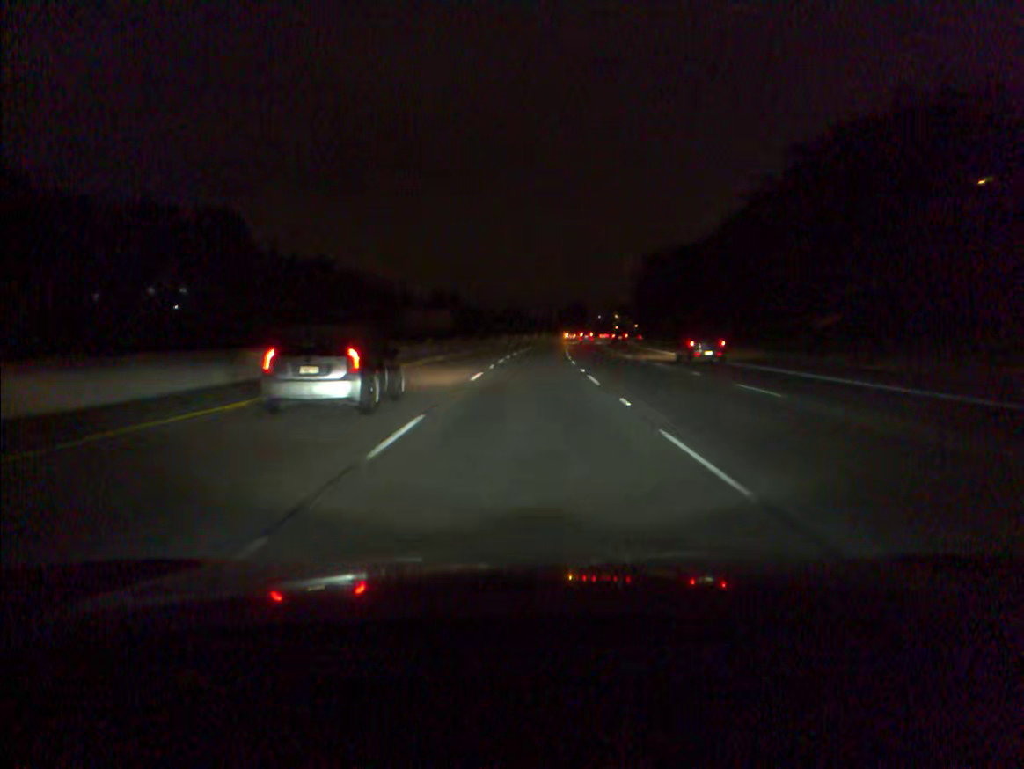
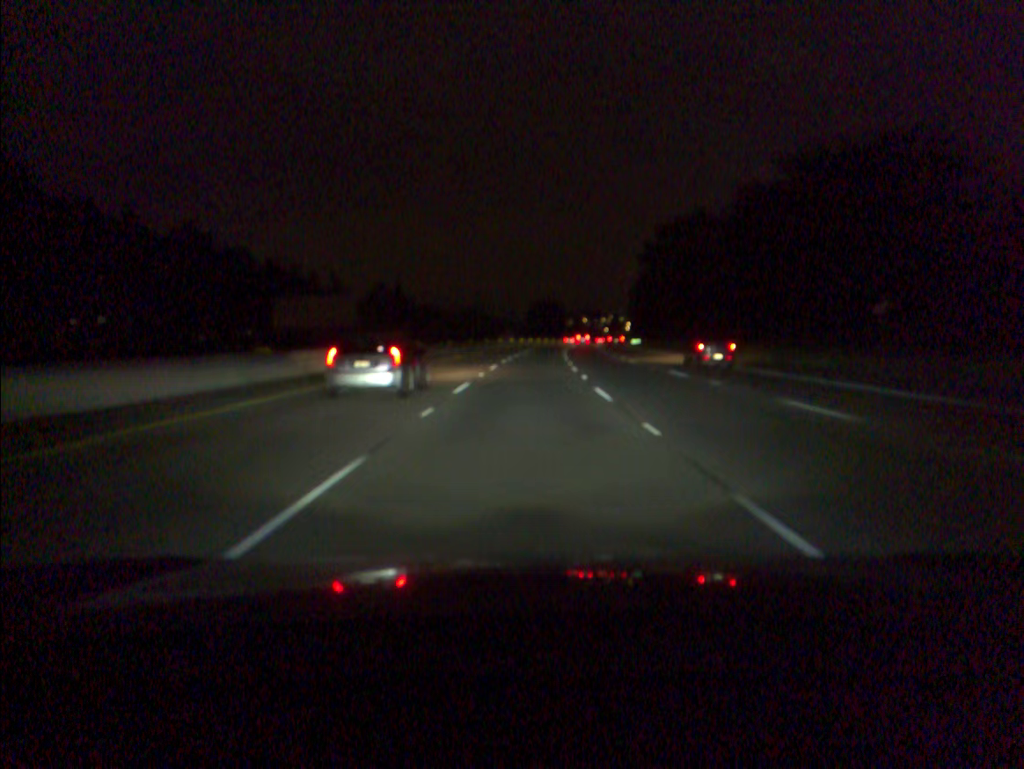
(+1.0, +48.3) m; +2°
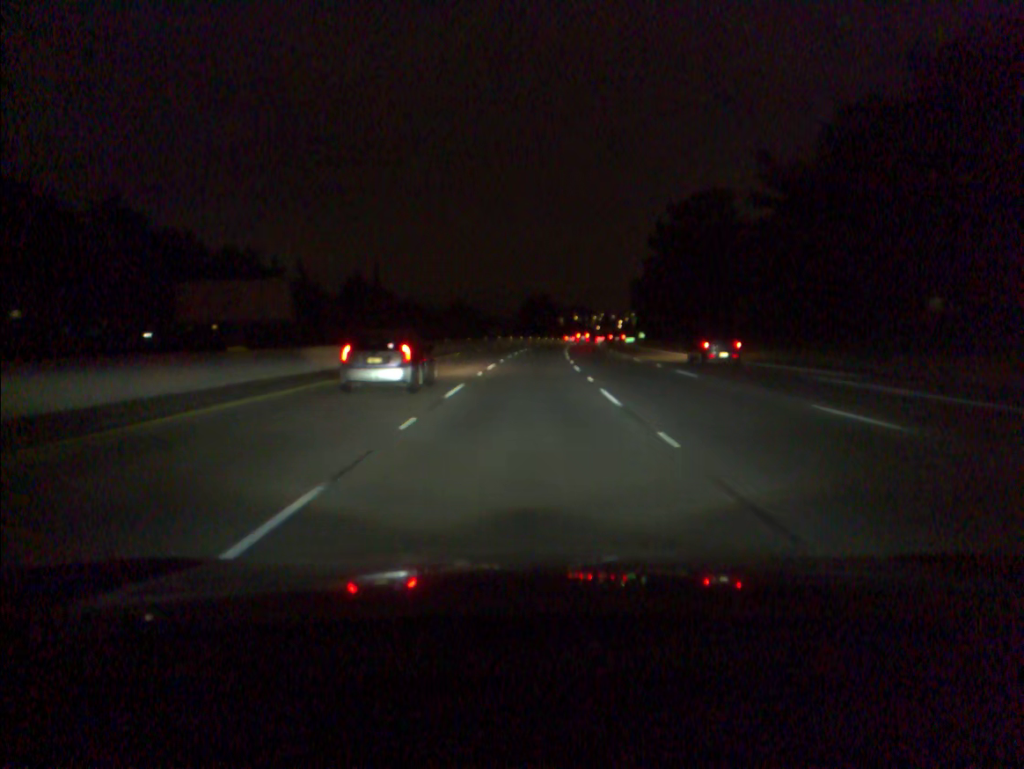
(+0.1, +16.3) m; +1°
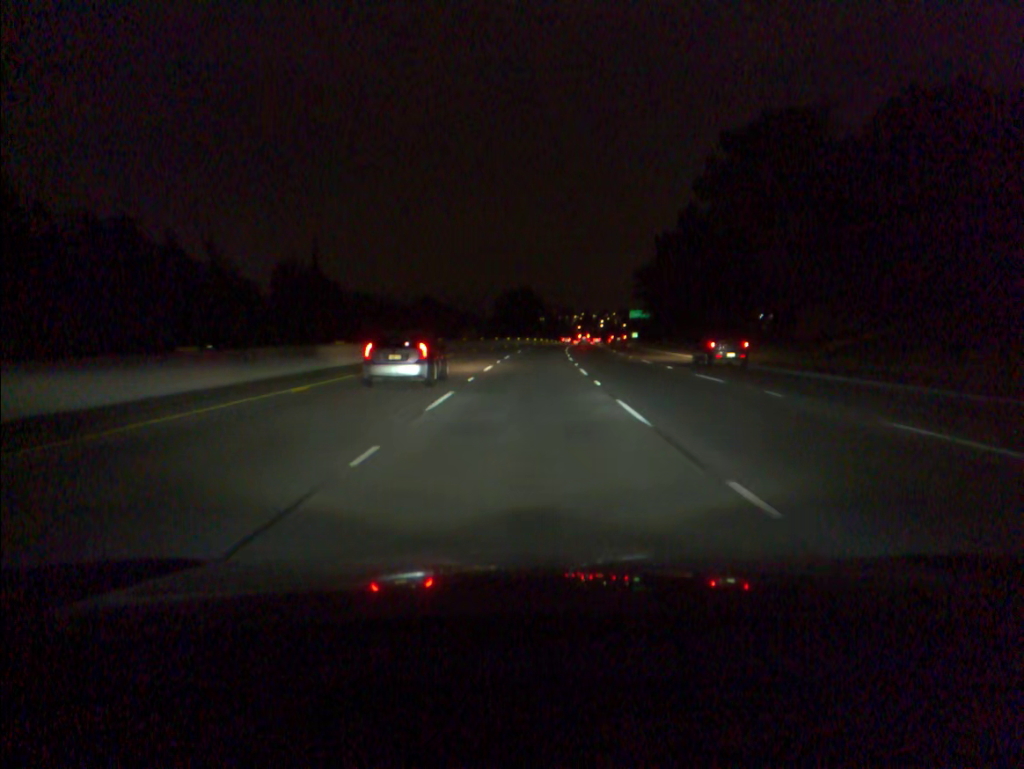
(+0.4, +32.5) m; +1°
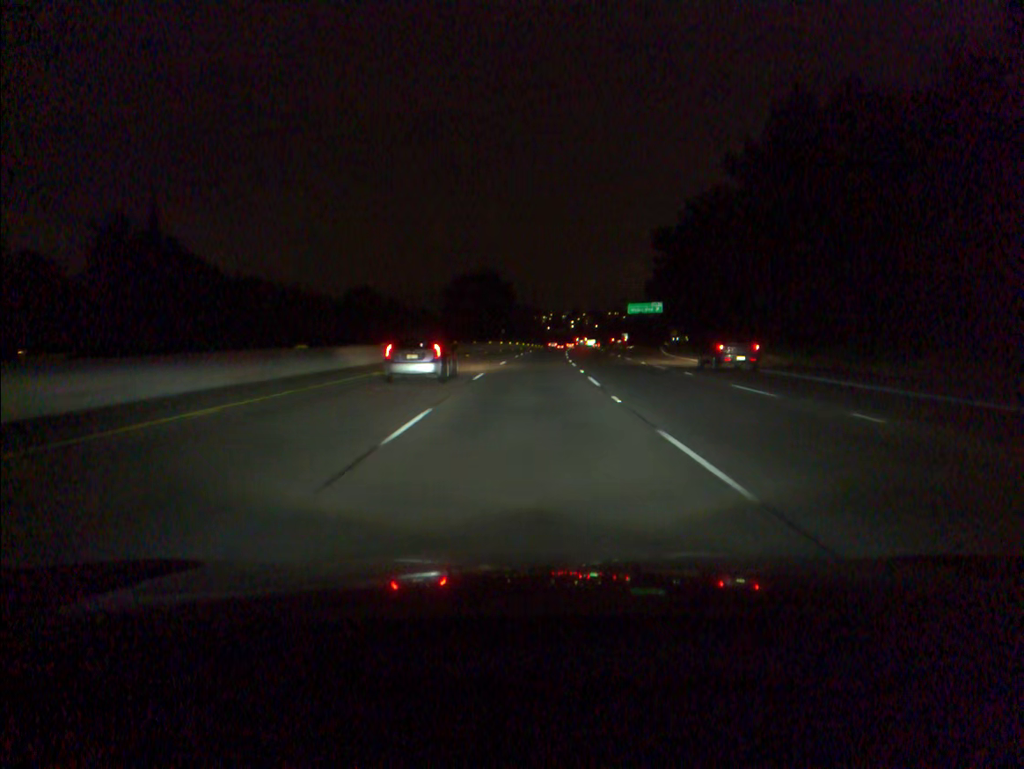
(+1.0, +48.8) m; +2°
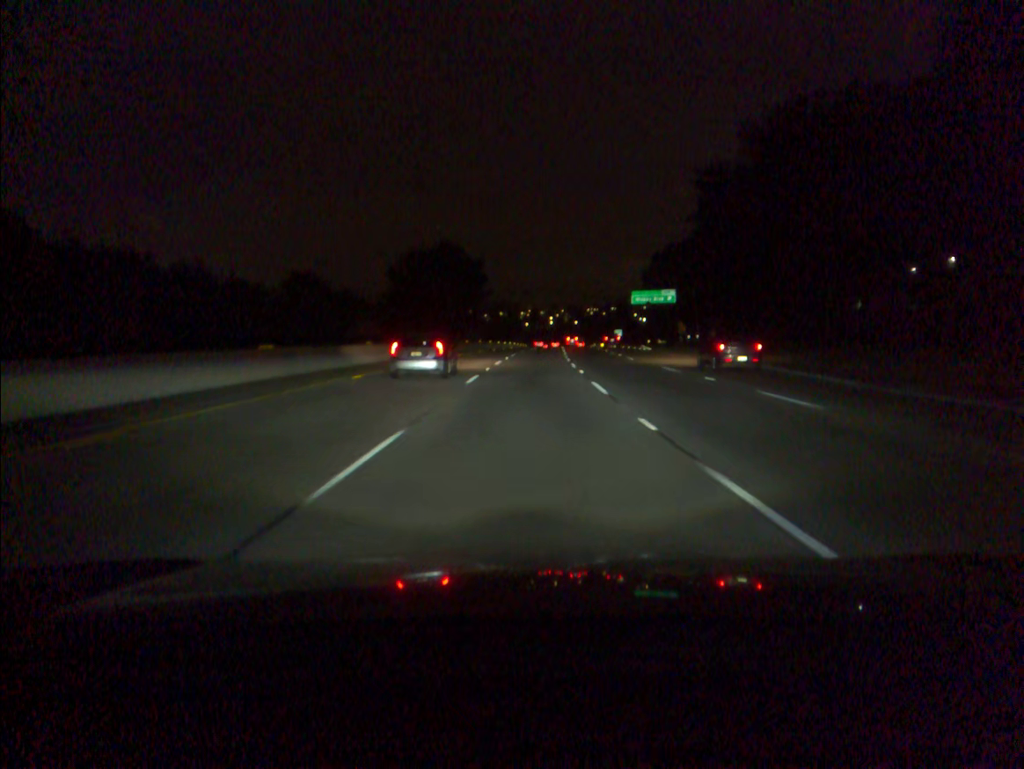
(+0.5, +32.5) m; +2°
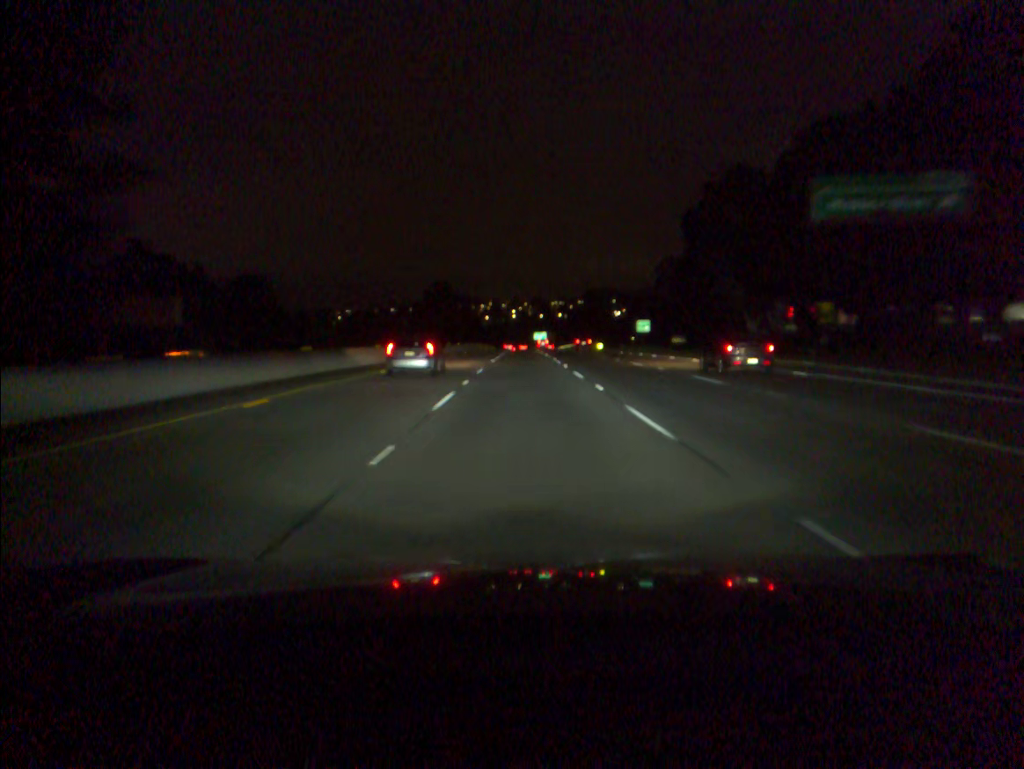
(+2.3, +81.2) m; +3°
